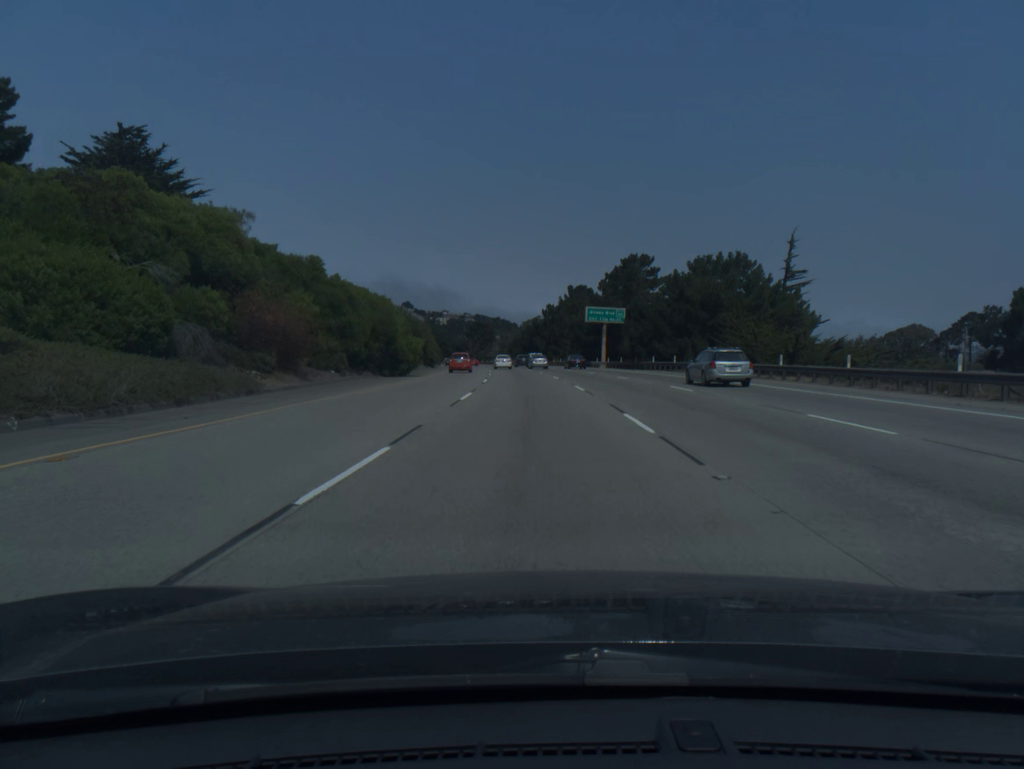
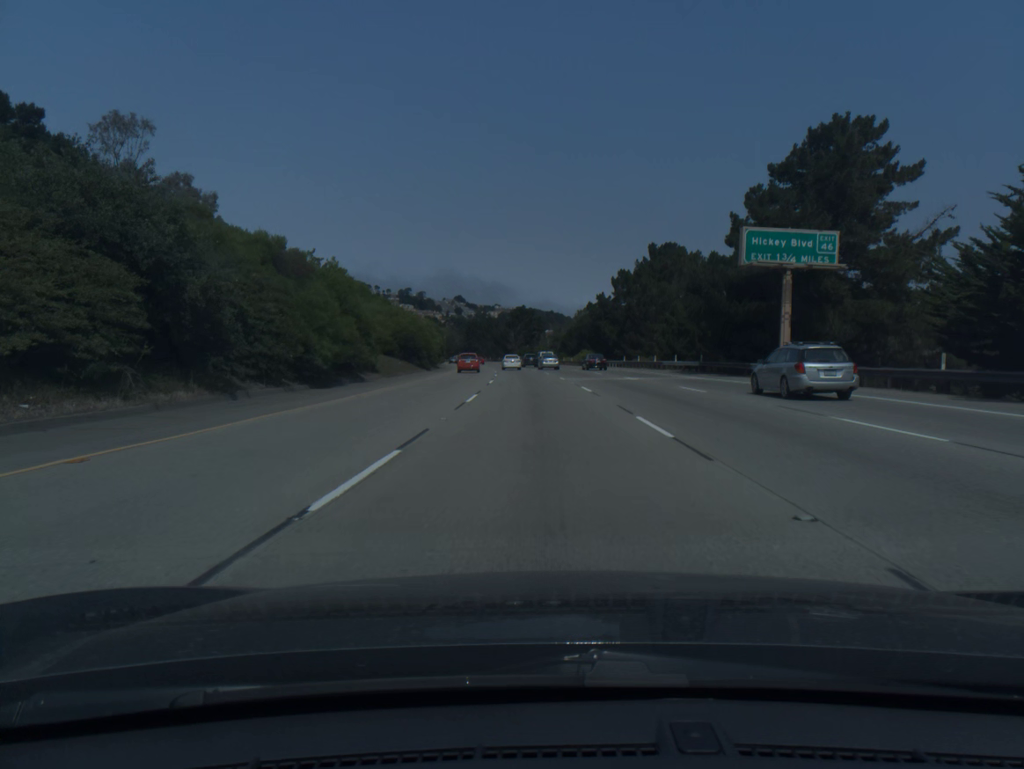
(-1.8, +58.8) m; -4°
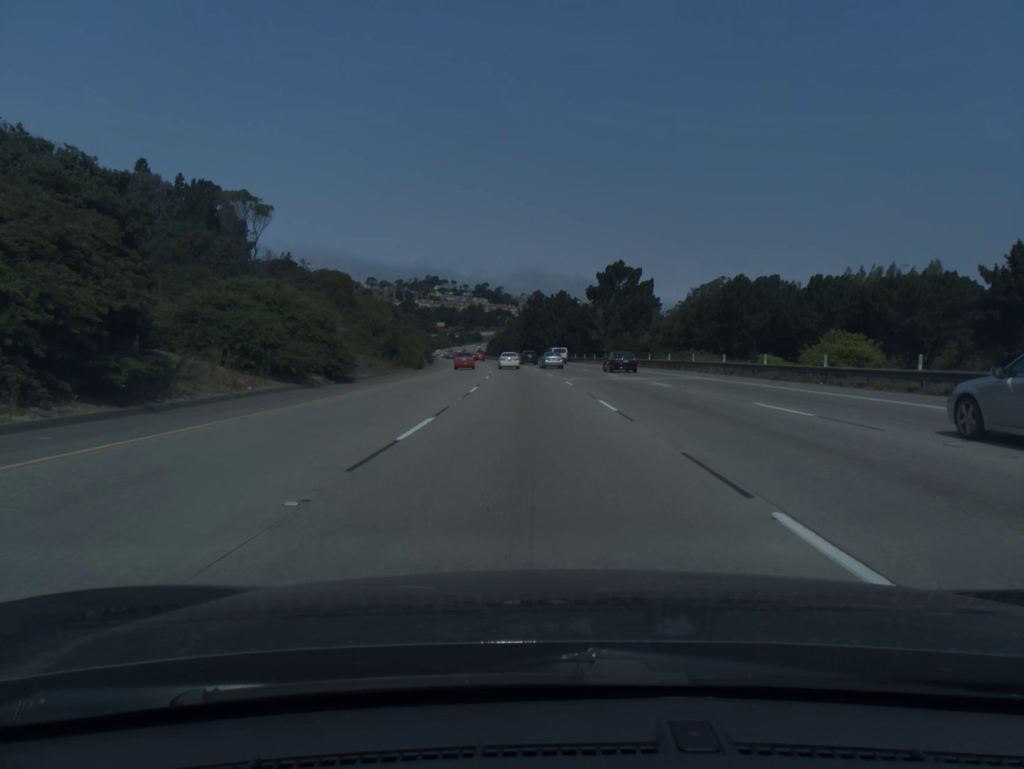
(-4.3, +96.8) m; -6°
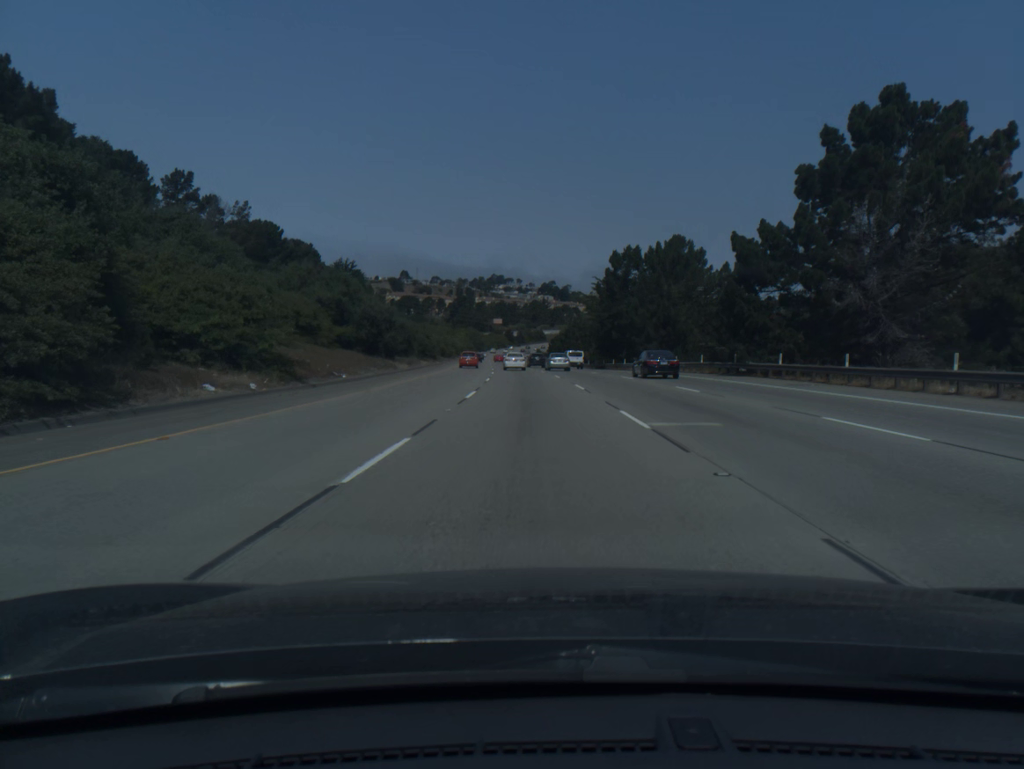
(-3.2, +76.9) m; -5°
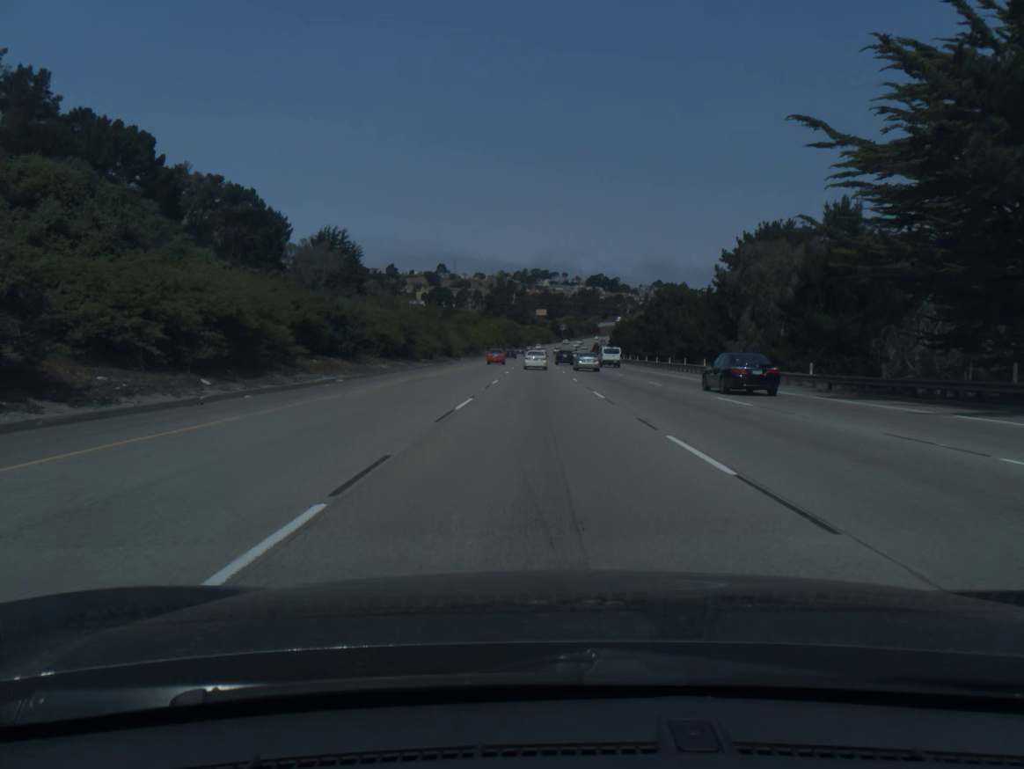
(-3.1, +77.7) m; -3°
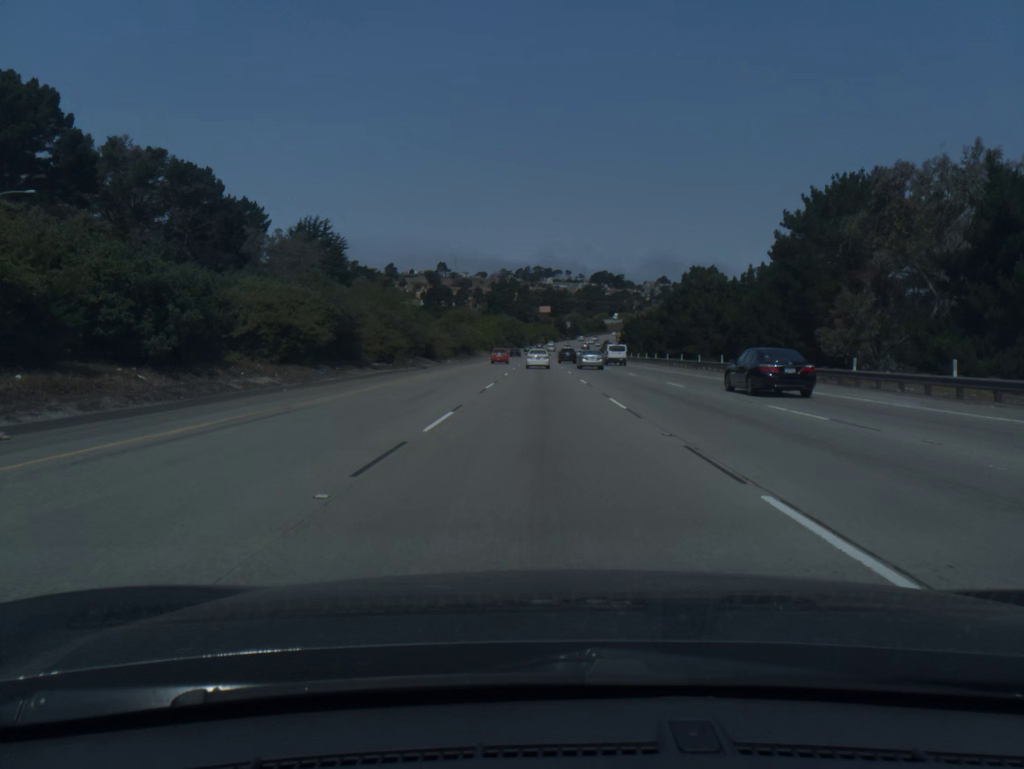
(-0.1, +19.6) m; 0°
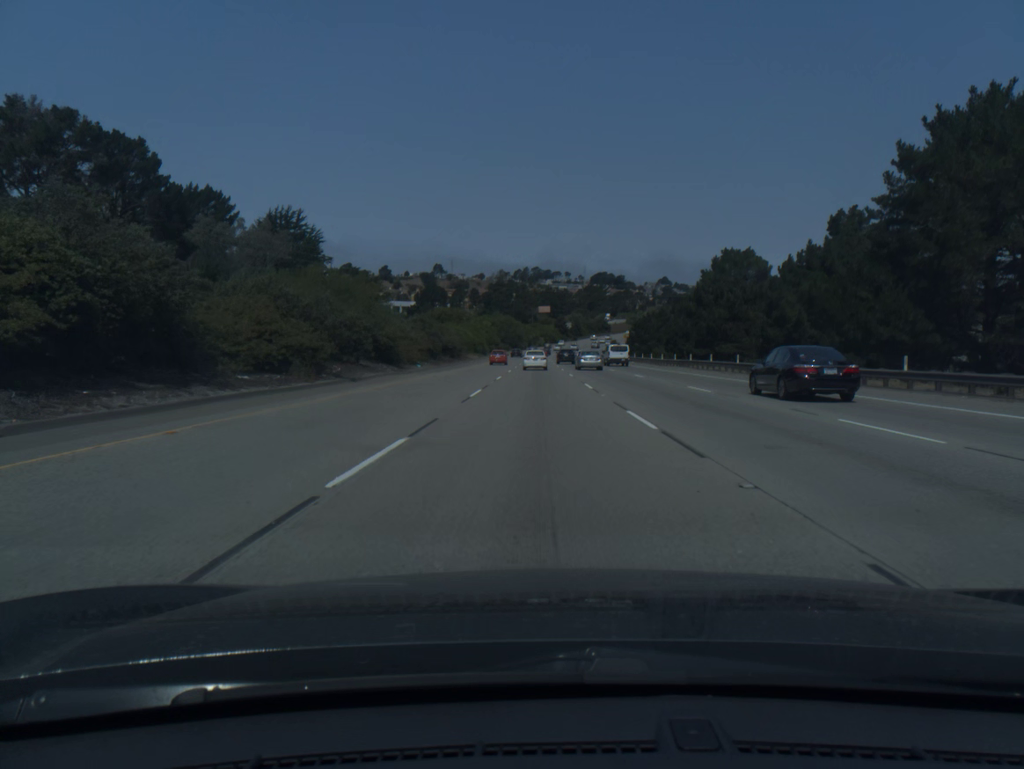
(0.0, +19.7) m; 0°
